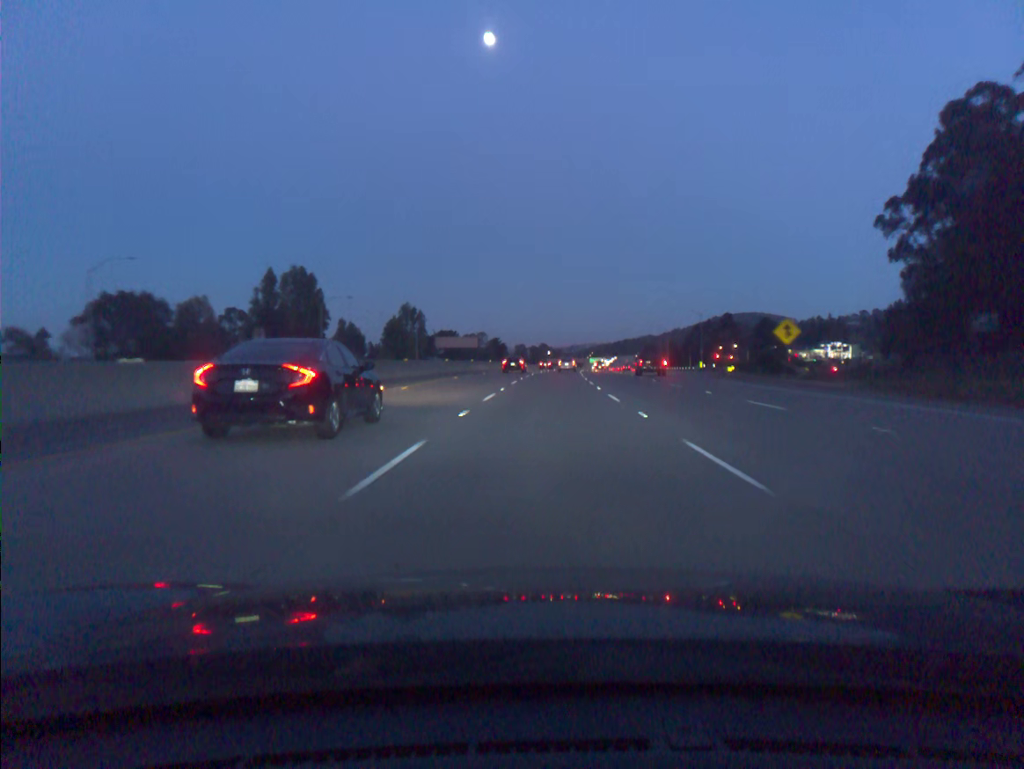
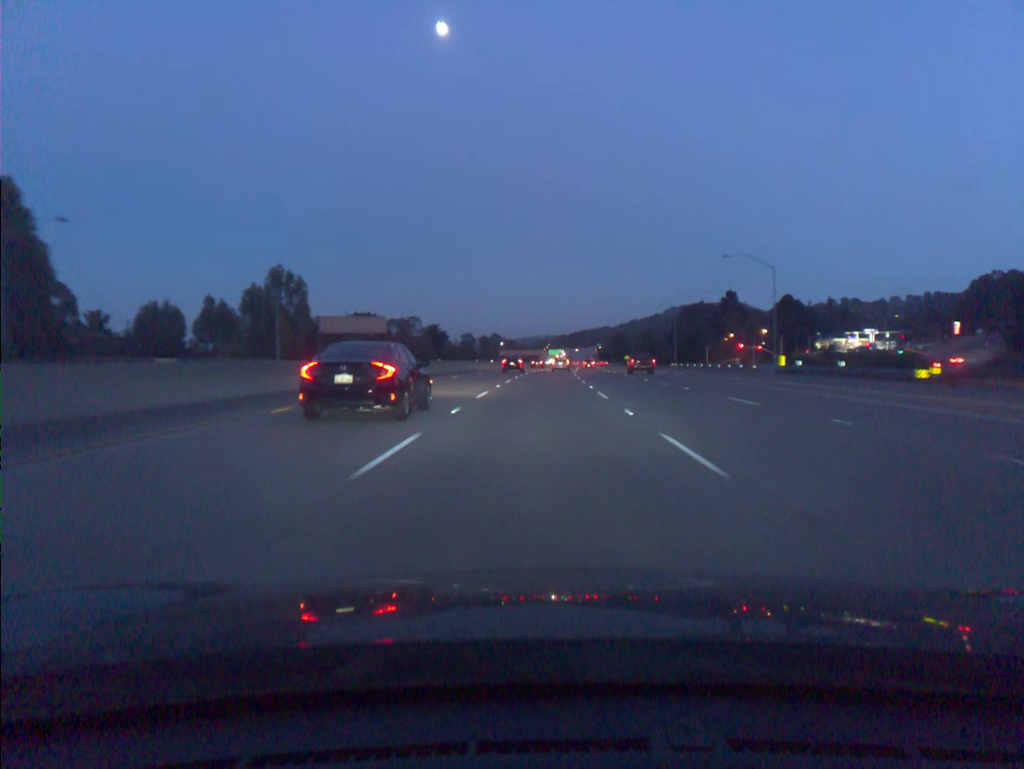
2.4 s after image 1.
(+2.1, +70.3) m; +3°
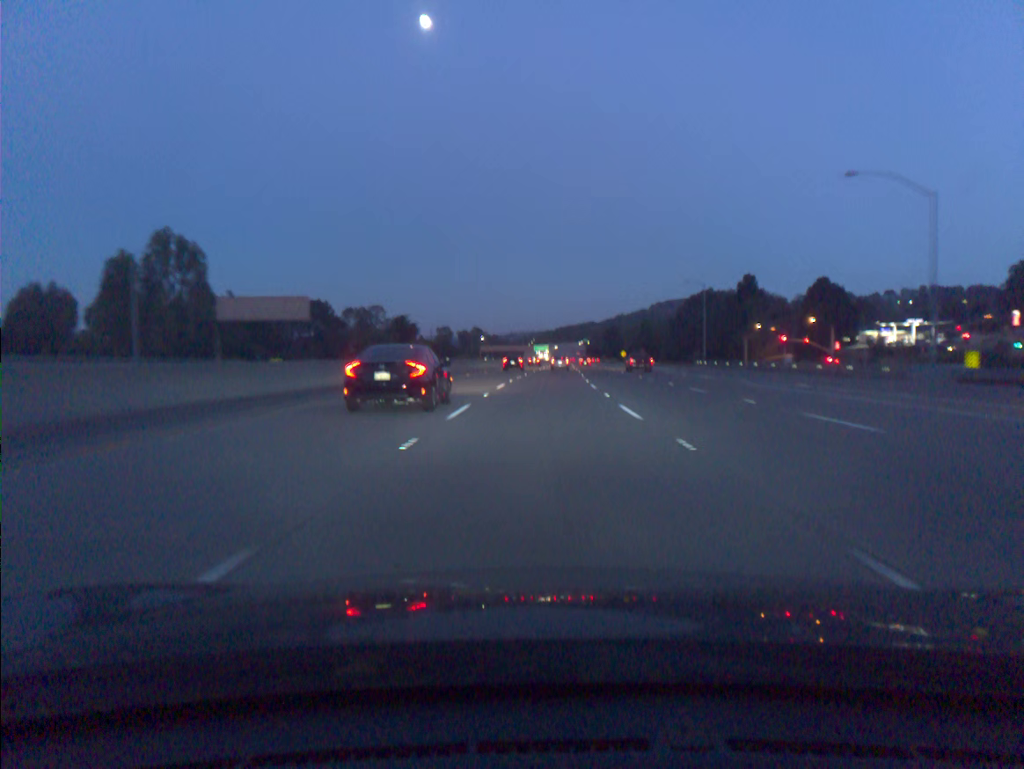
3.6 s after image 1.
(+0.4, +35.7) m; +1°
